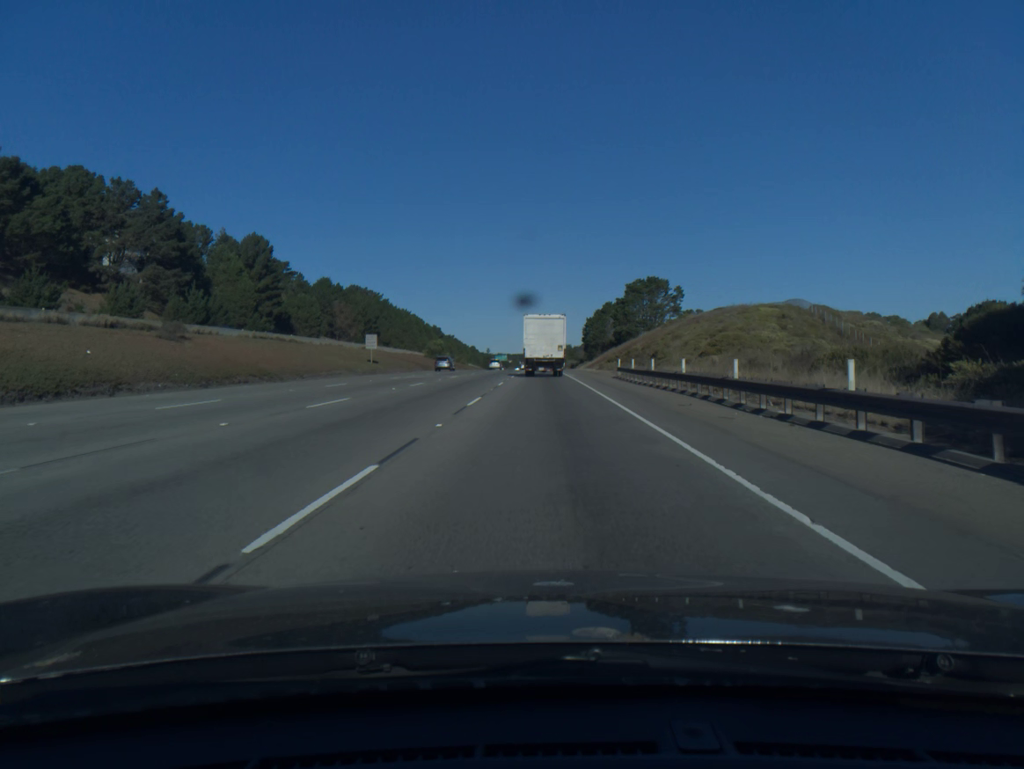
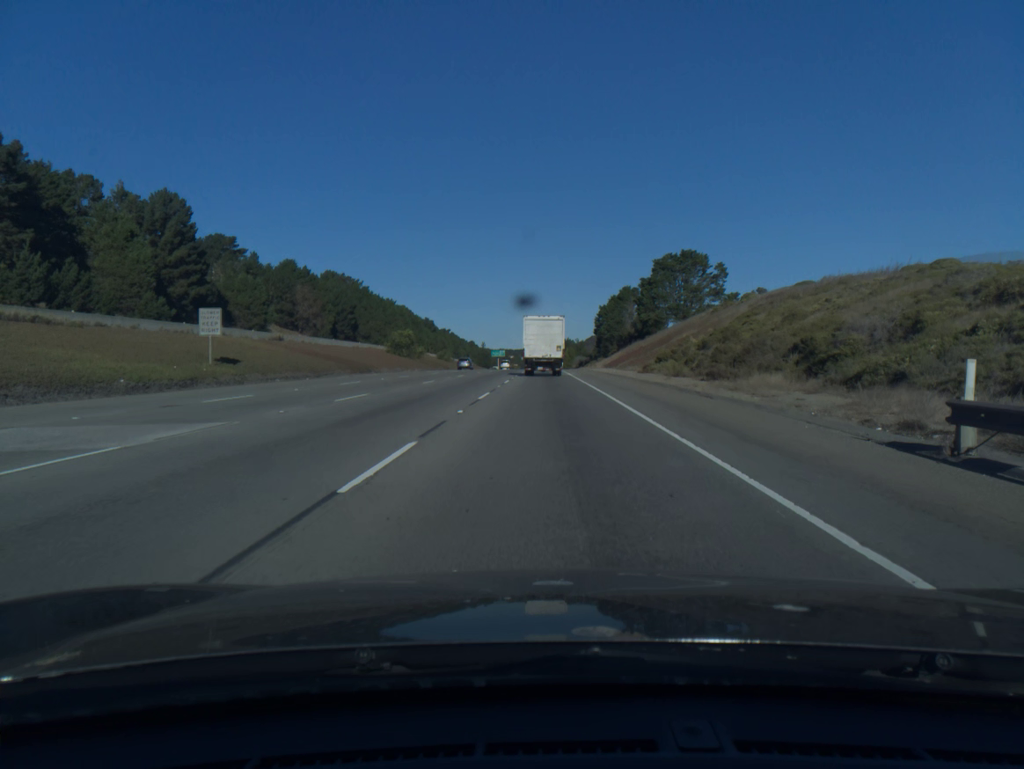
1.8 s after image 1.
(-0.1, +41.6) m; 0°
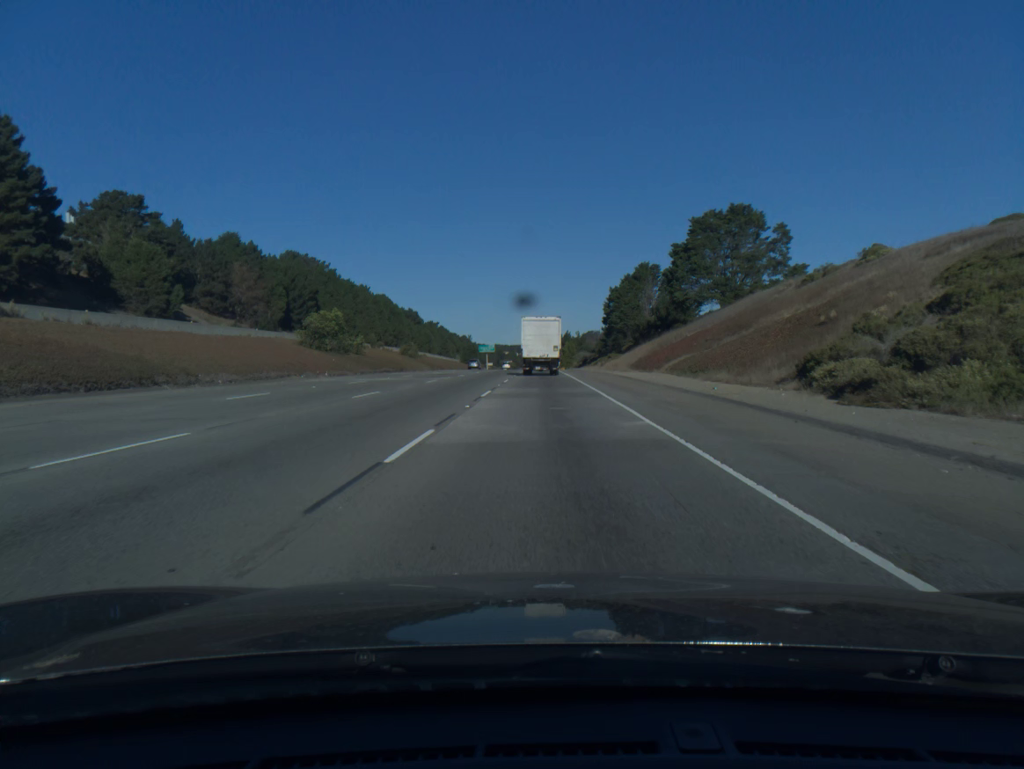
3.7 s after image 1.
(0.0, +42.0) m; 0°
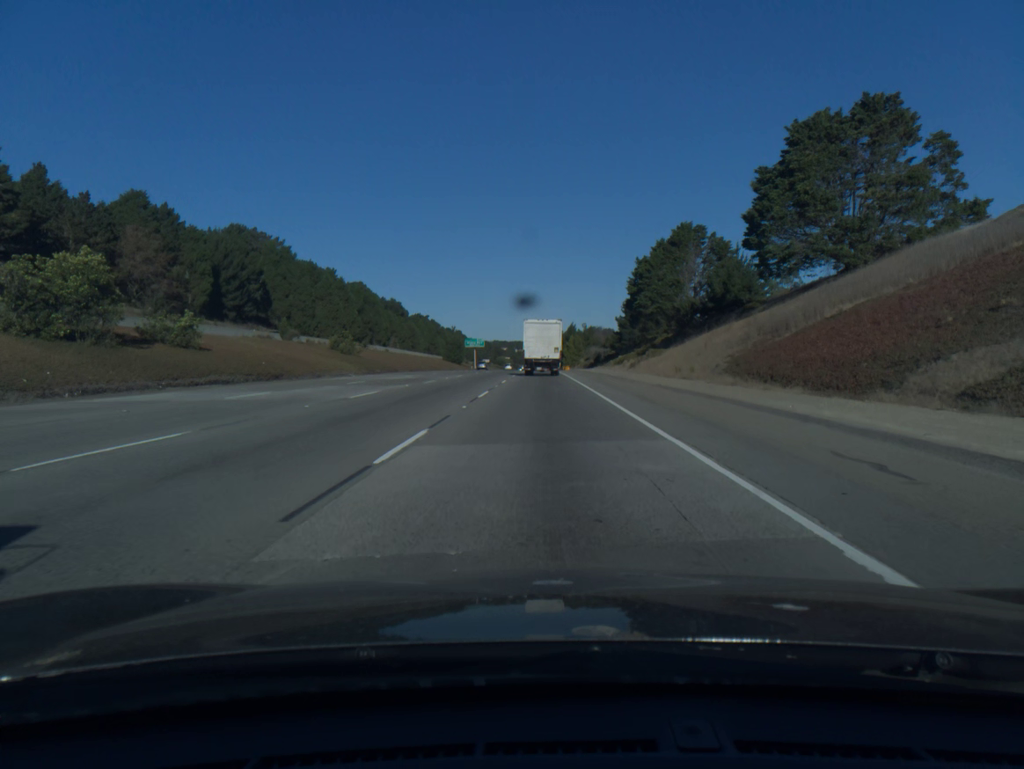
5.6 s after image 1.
(0.0, +43.8) m; 0°
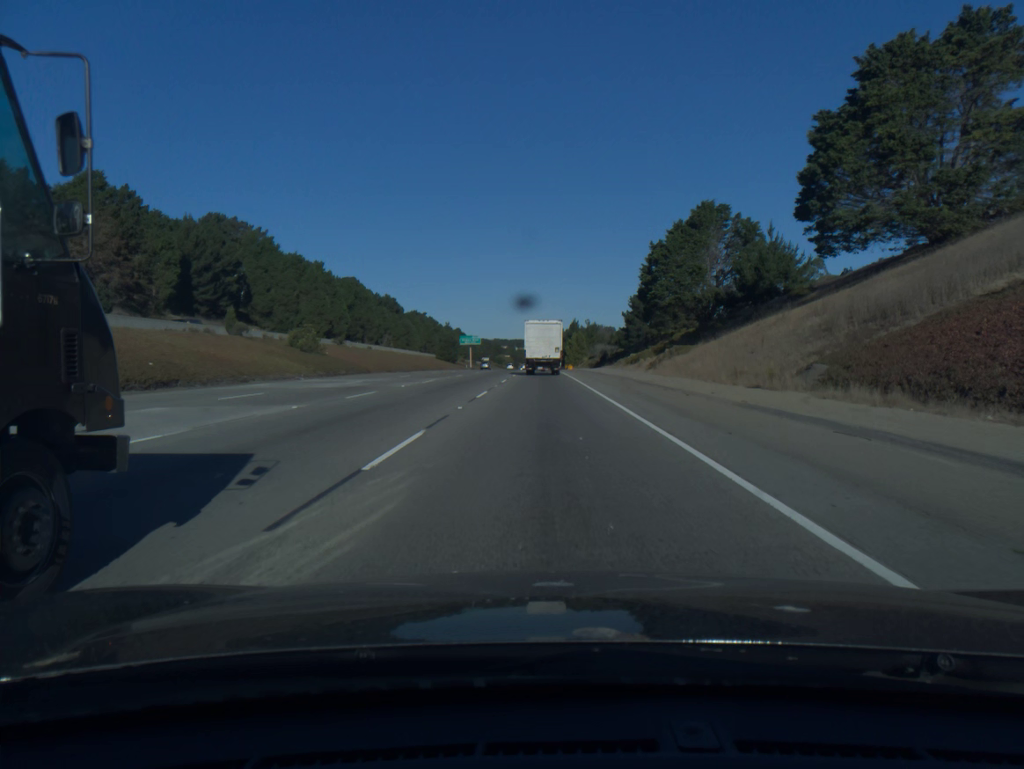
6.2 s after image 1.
(0.0, +15.1) m; 0°
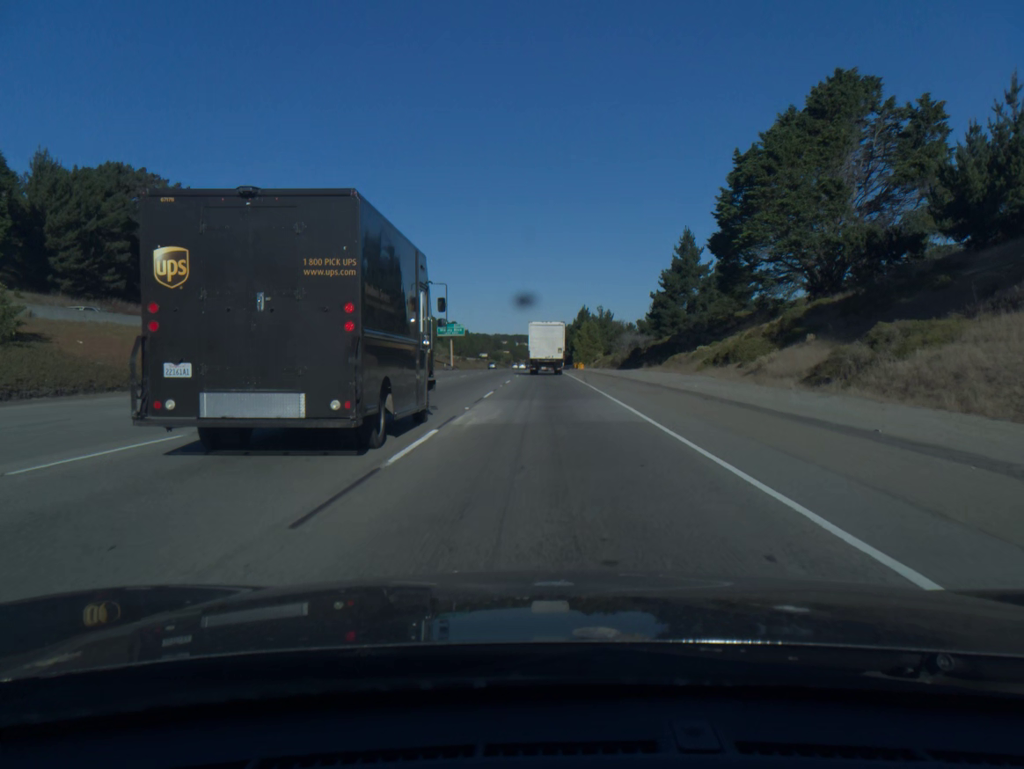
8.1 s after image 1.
(-0.1, +43.7) m; 0°
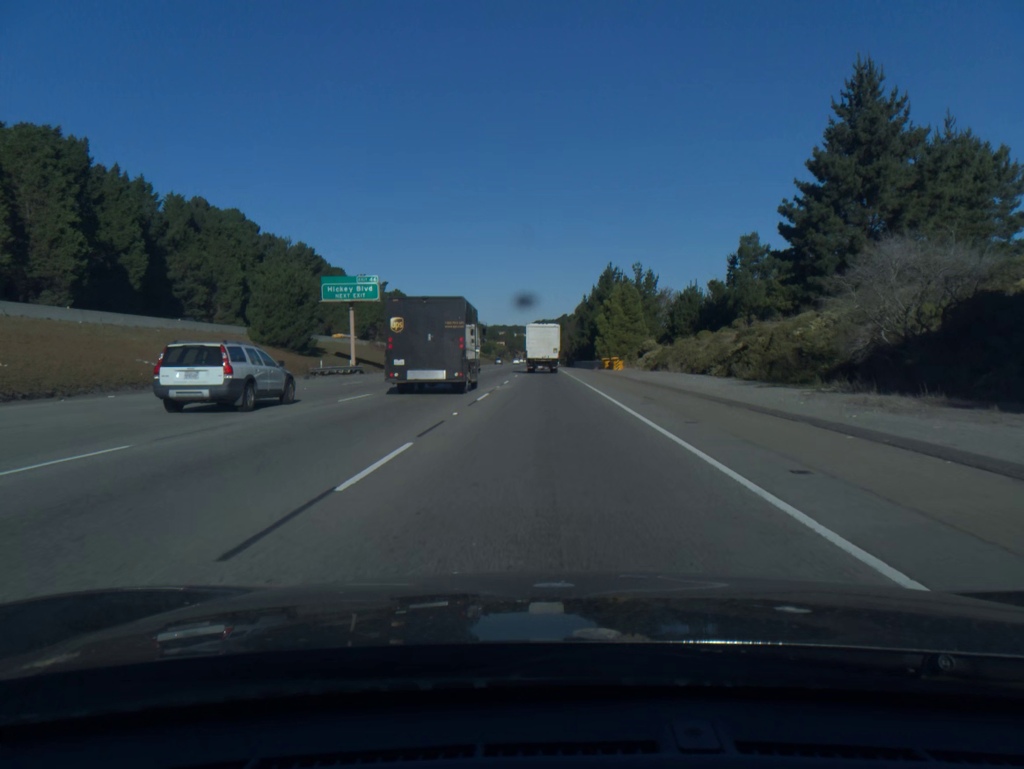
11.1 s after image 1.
(+0.2, +74.2) m; 0°
